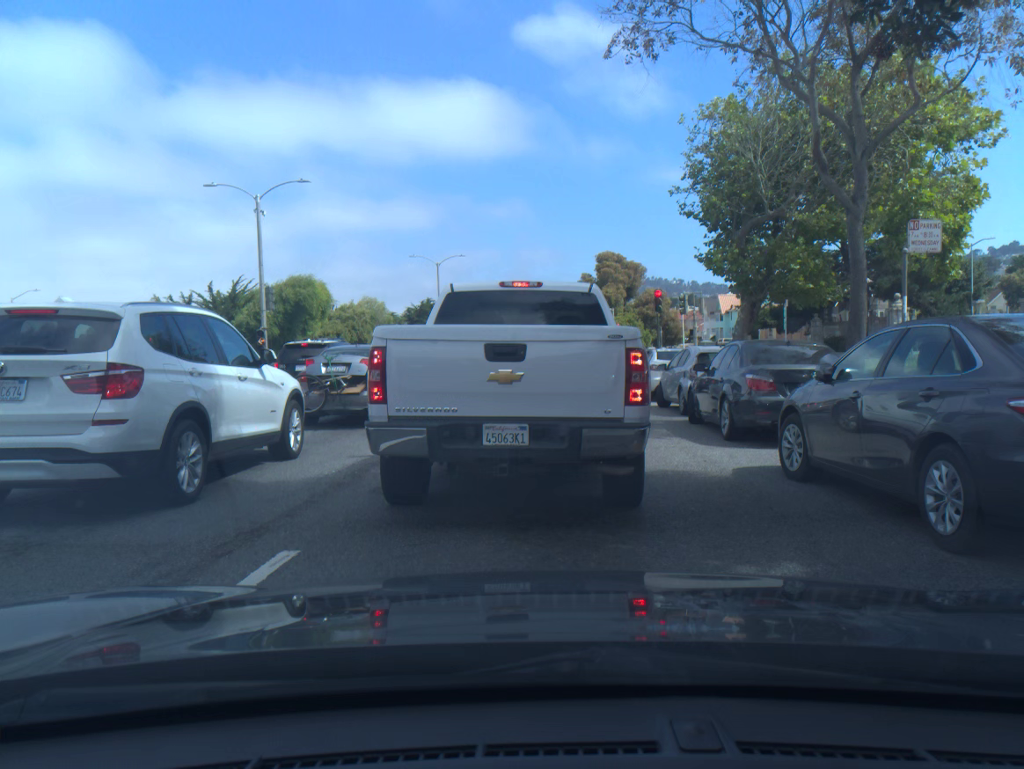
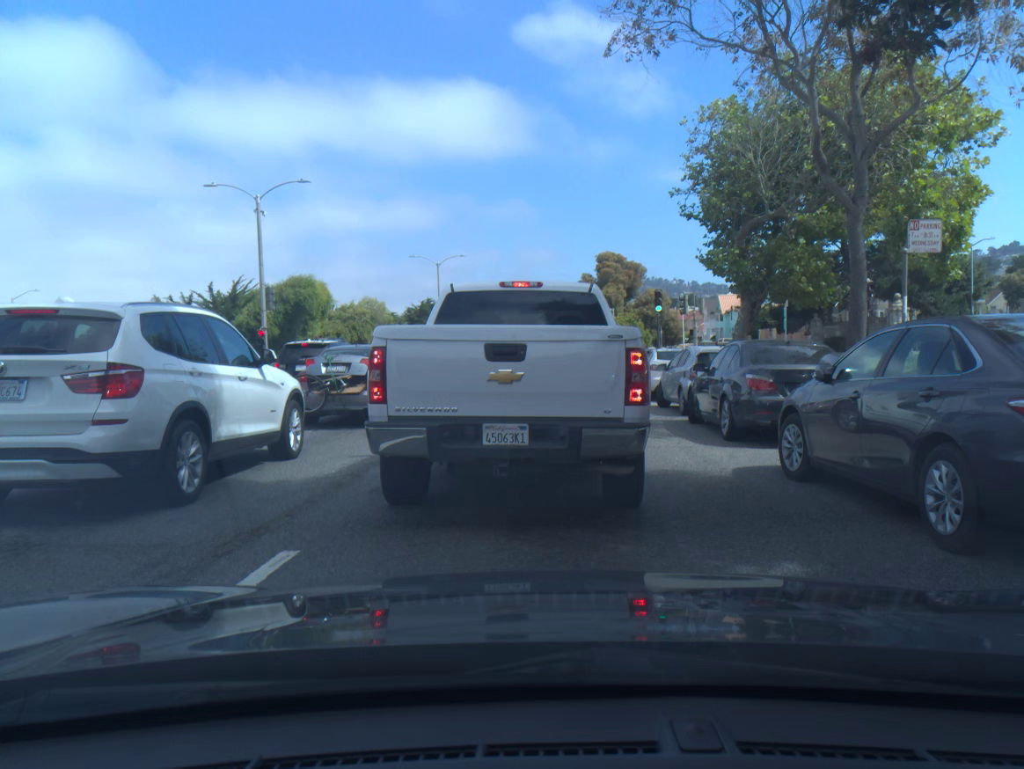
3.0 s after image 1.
(0.0, 0.0) m; 0°
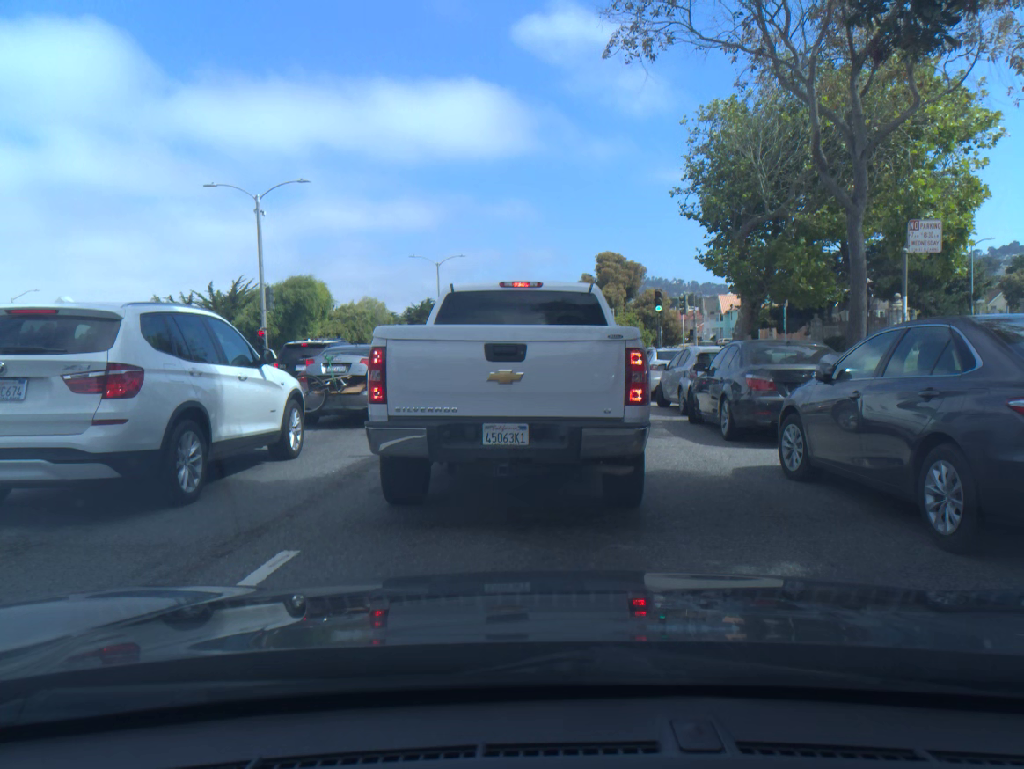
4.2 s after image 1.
(0.0, 0.0) m; 0°
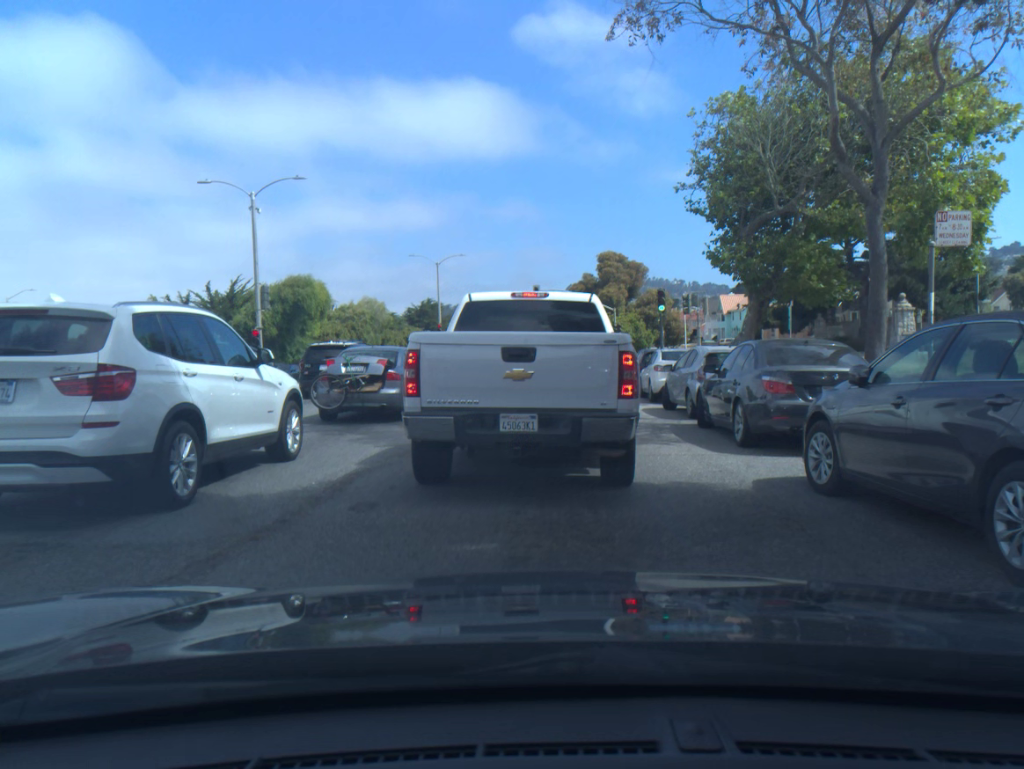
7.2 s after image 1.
(0.0, +0.6) m; -1°
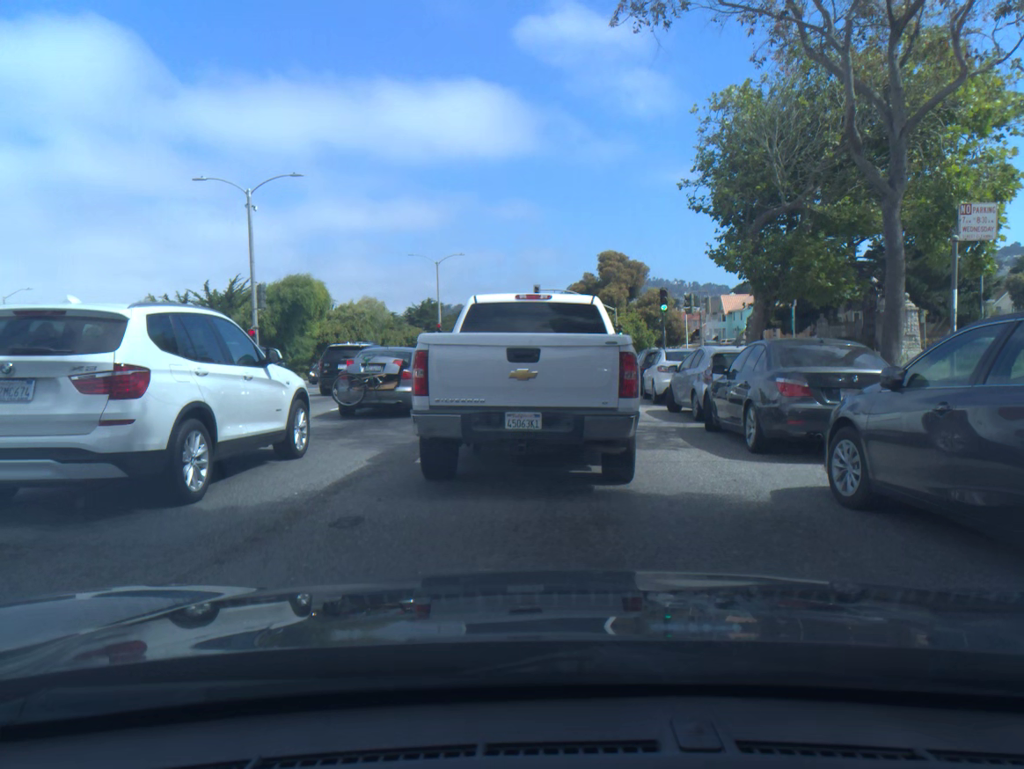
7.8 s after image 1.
(0.0, +0.5) m; 0°
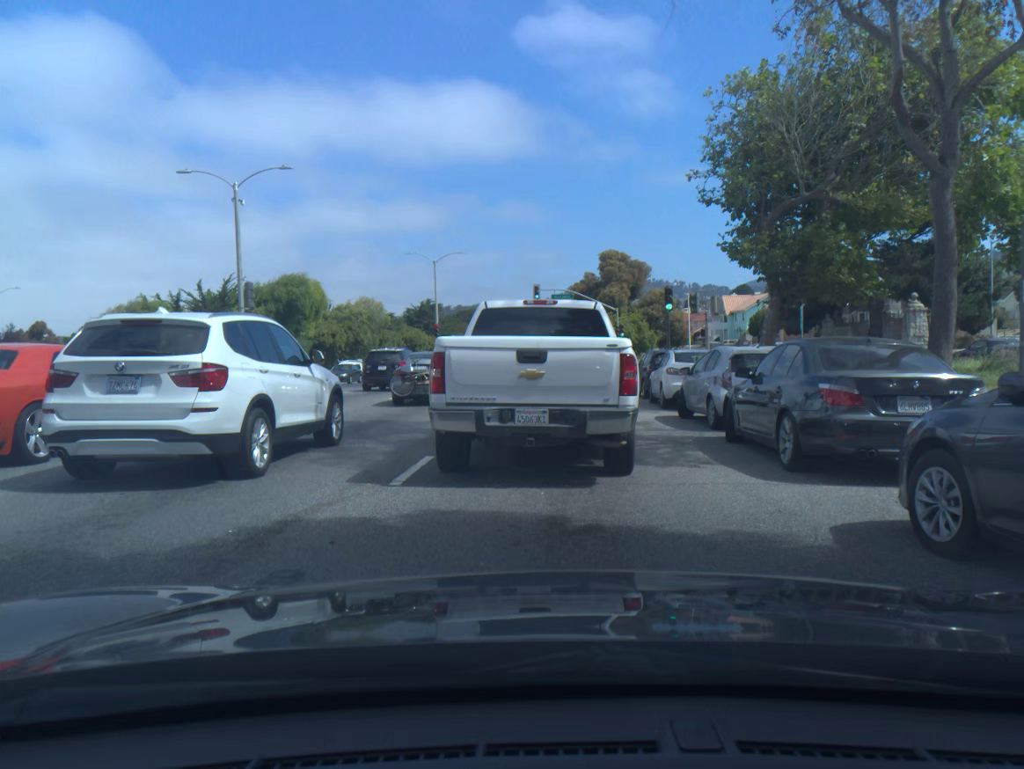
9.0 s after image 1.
(0.0, +1.4) m; 0°
